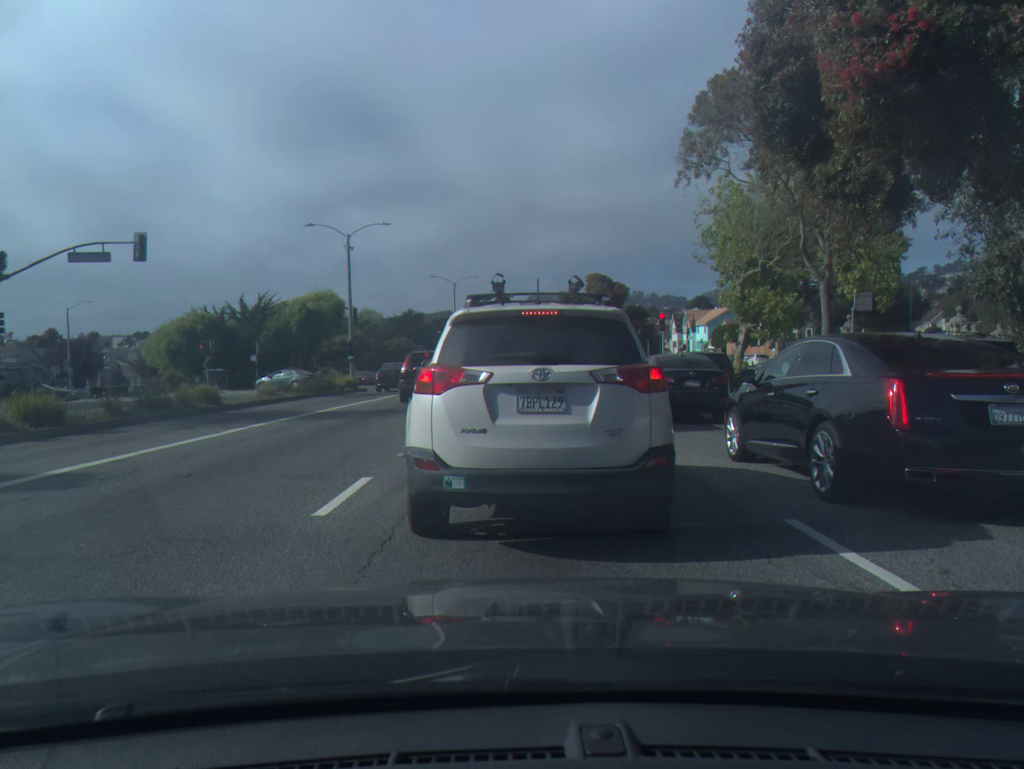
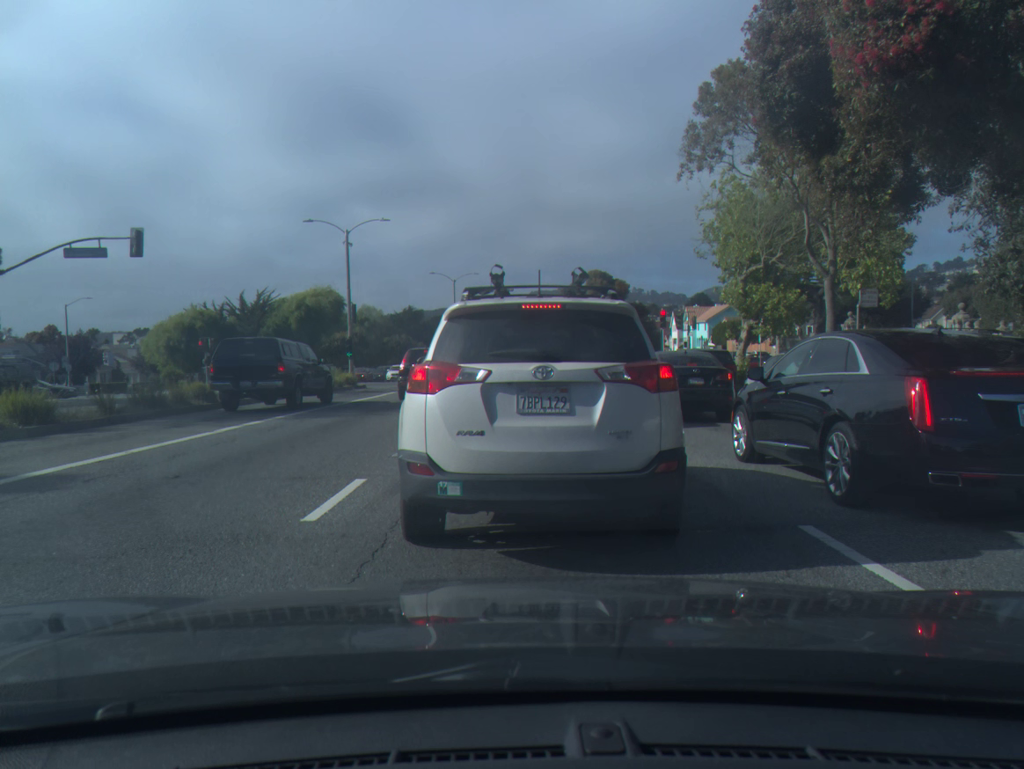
(0.0, +0.4) m; 0°
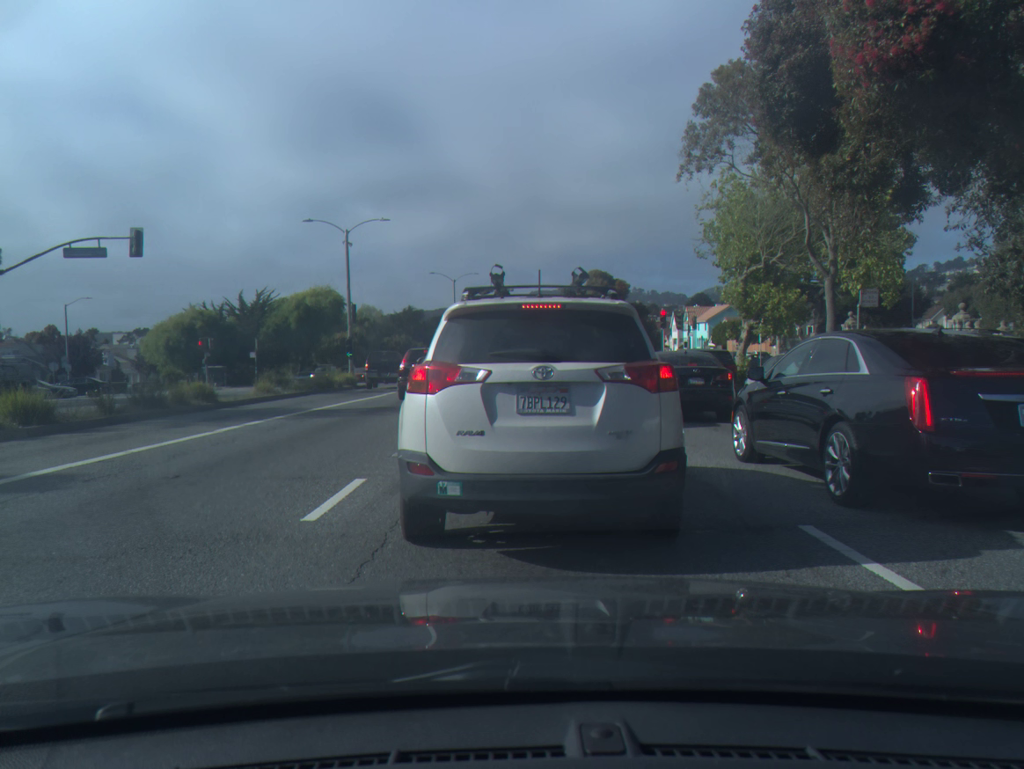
(0.0, 0.0) m; 0°
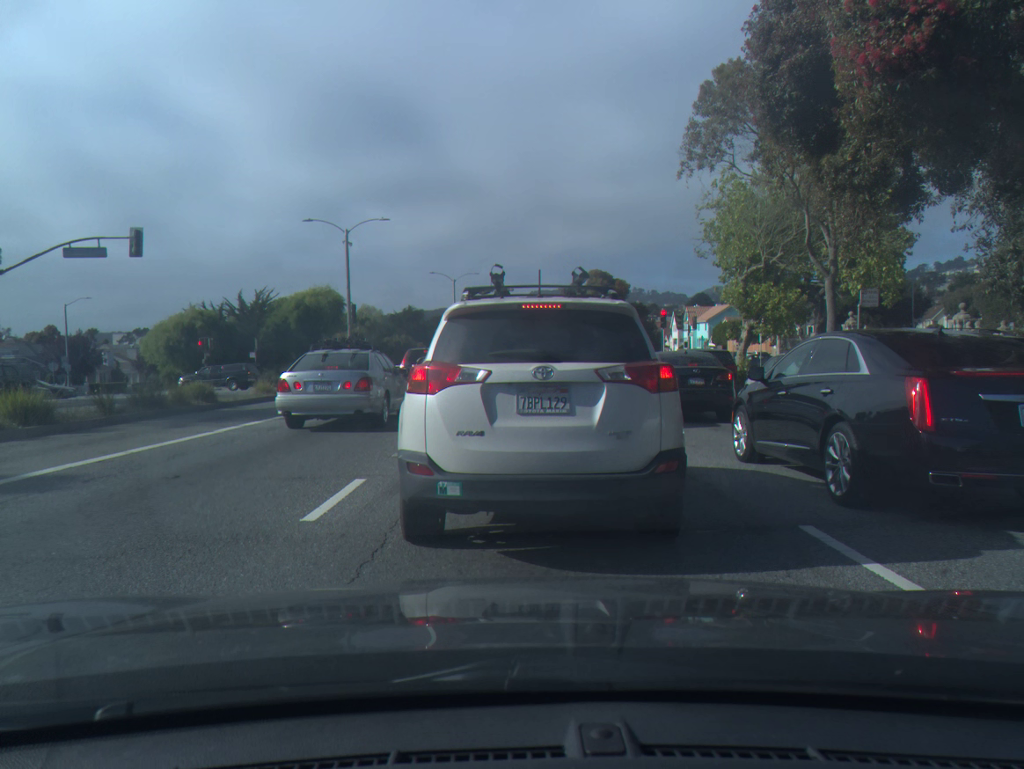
(0.0, 0.0) m; 0°
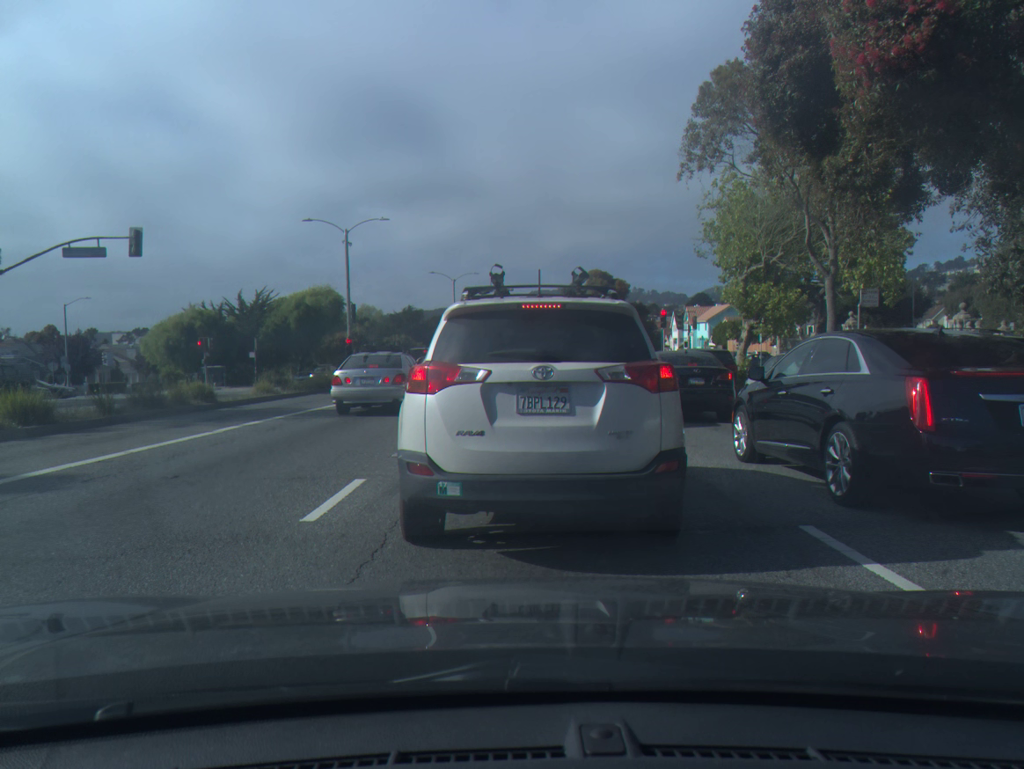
(0.0, +0.1) m; 0°
